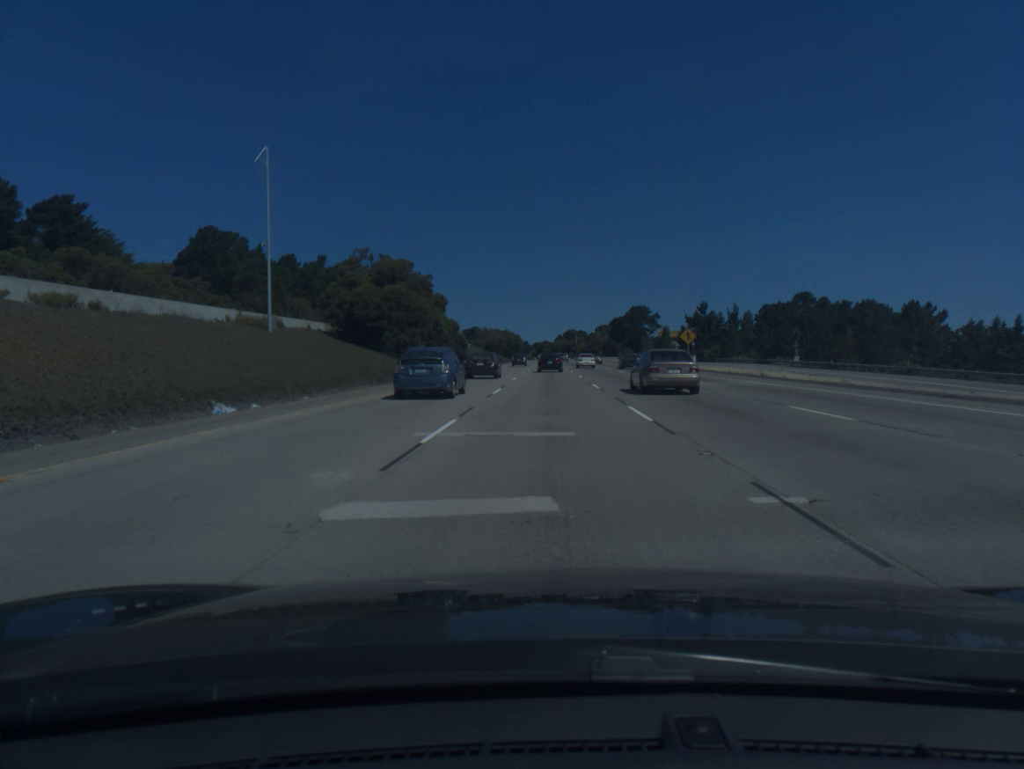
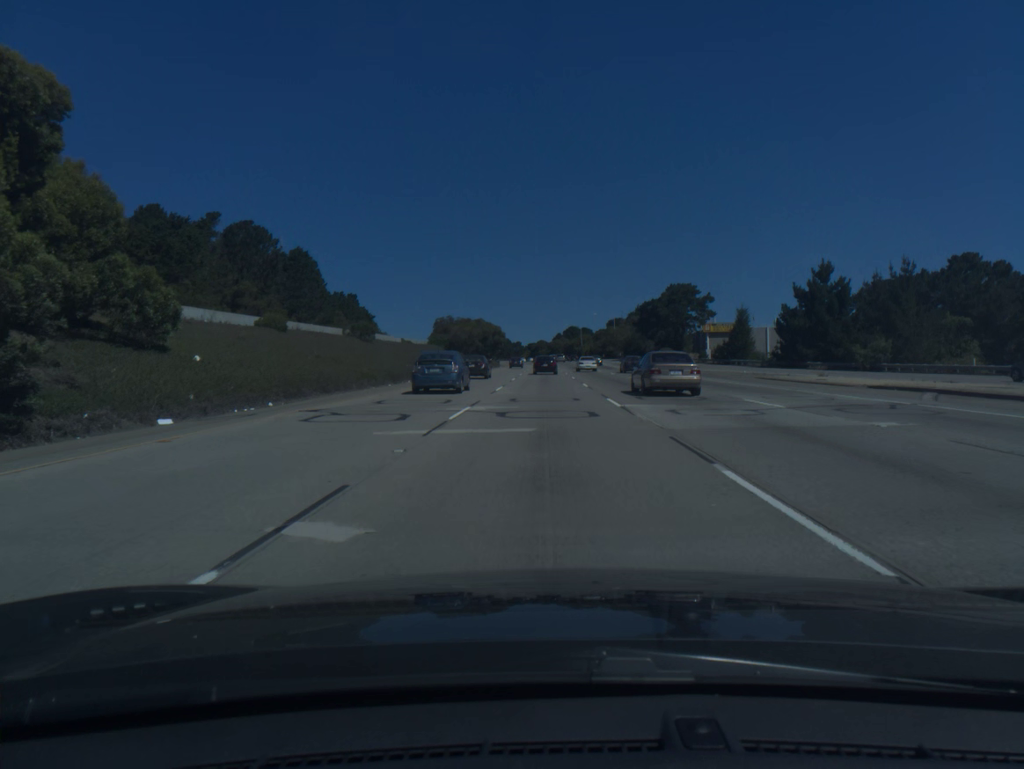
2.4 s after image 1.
(+0.3, +68.9) m; 0°
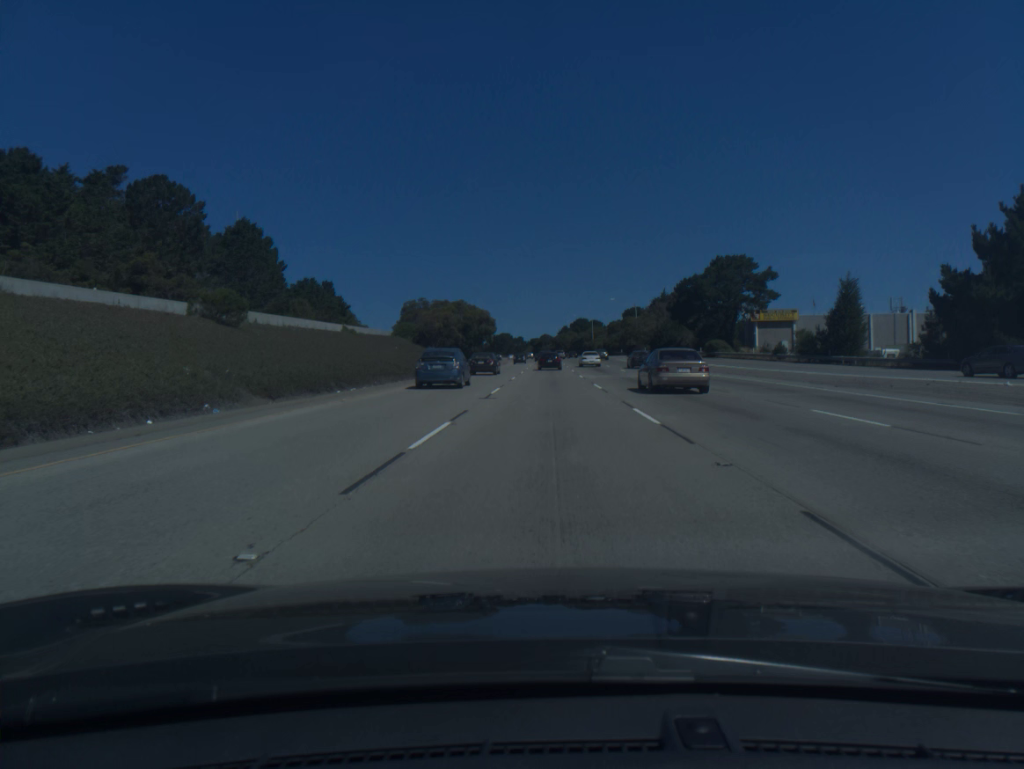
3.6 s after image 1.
(-0.1, +34.5) m; 0°
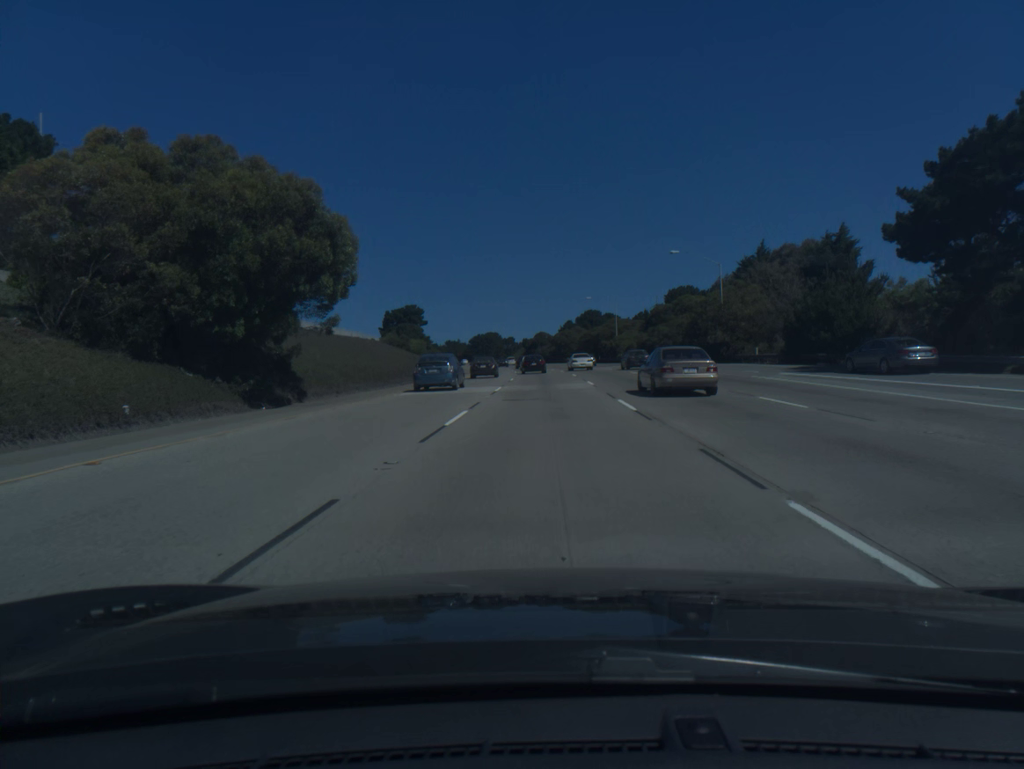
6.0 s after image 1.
(+0.1, +69.2) m; 0°
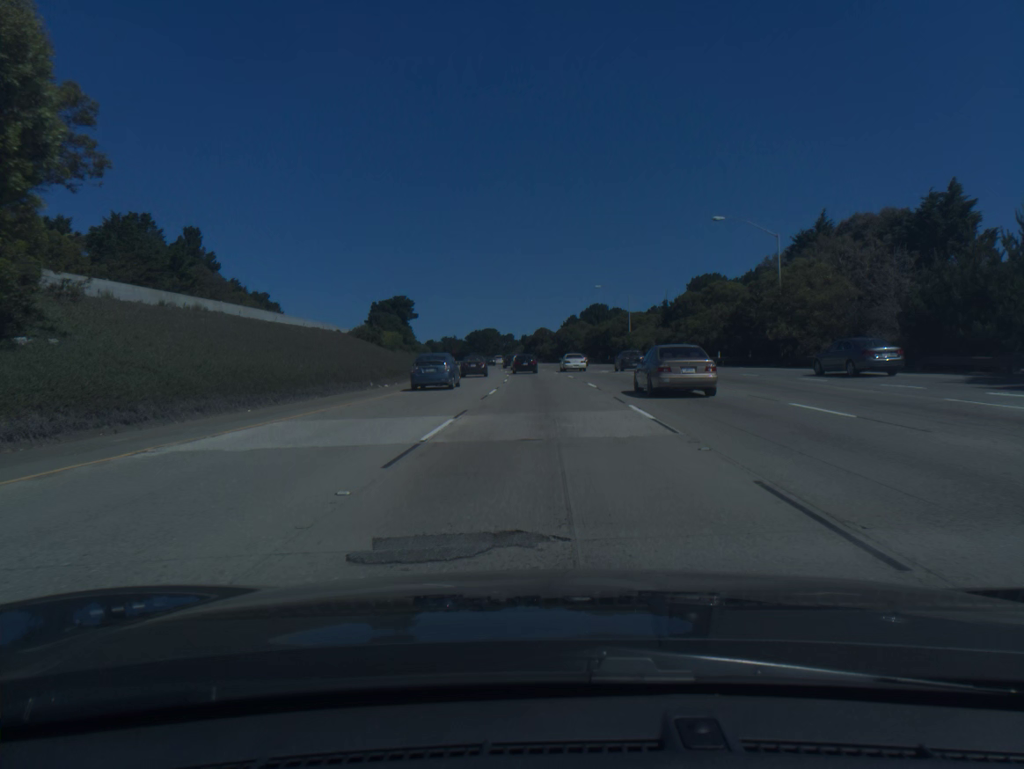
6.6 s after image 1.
(0.0, +17.3) m; 0°
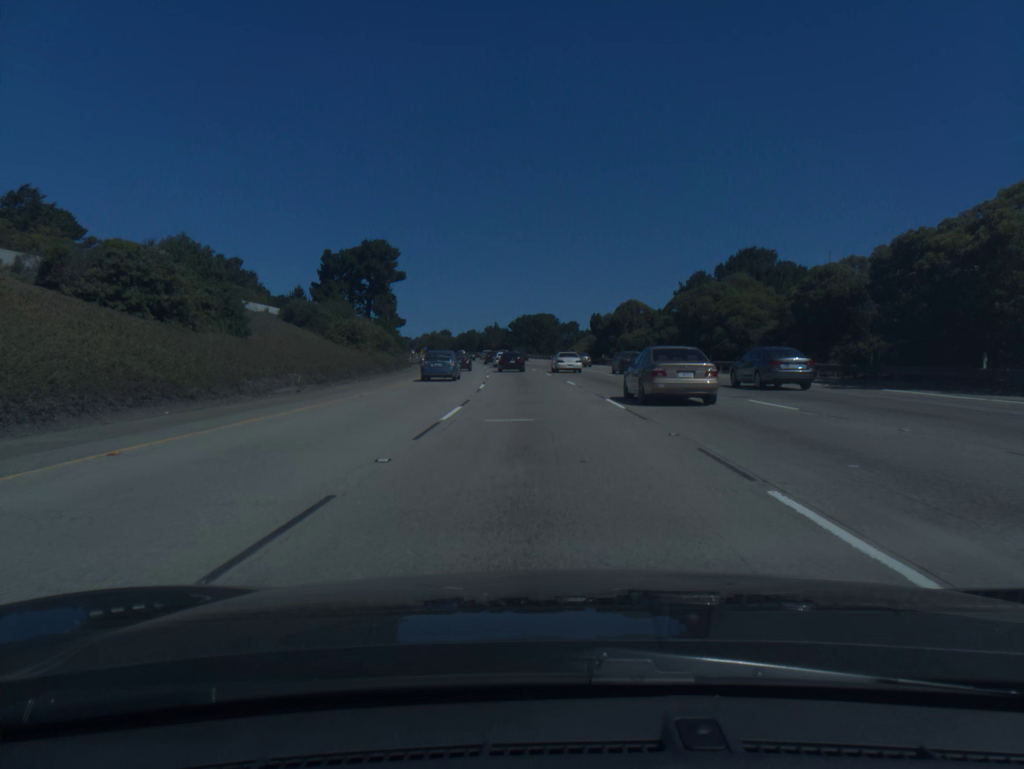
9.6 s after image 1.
(-2.6, +84.5) m; -5°
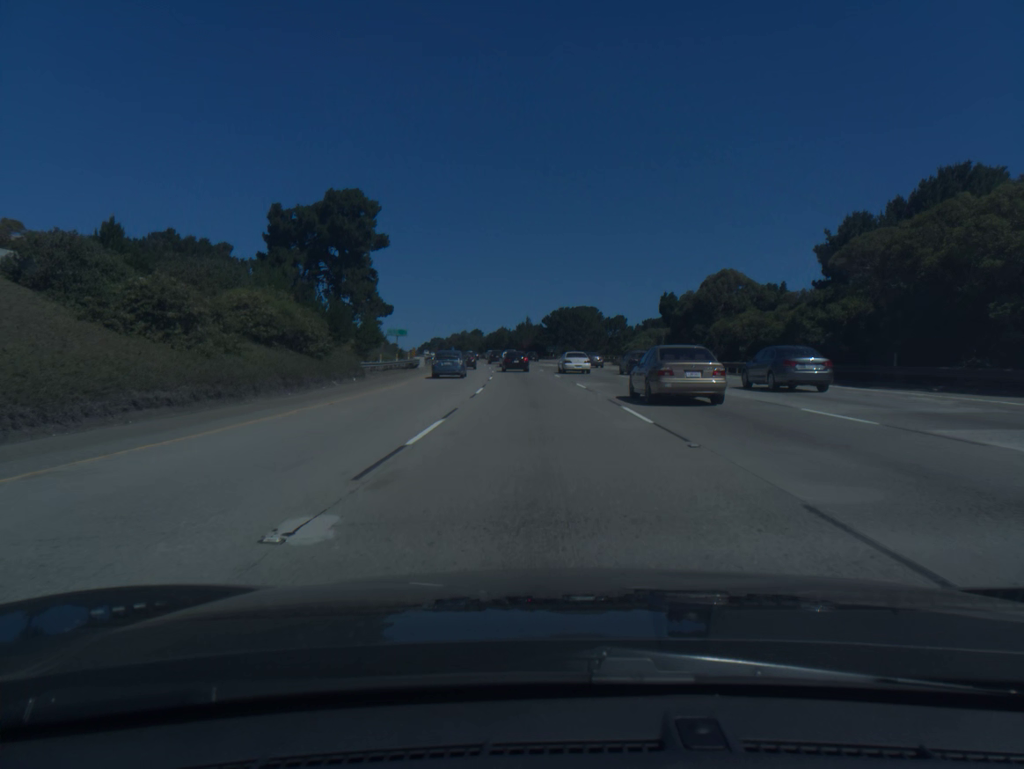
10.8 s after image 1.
(-0.8, +33.2) m; -3°
